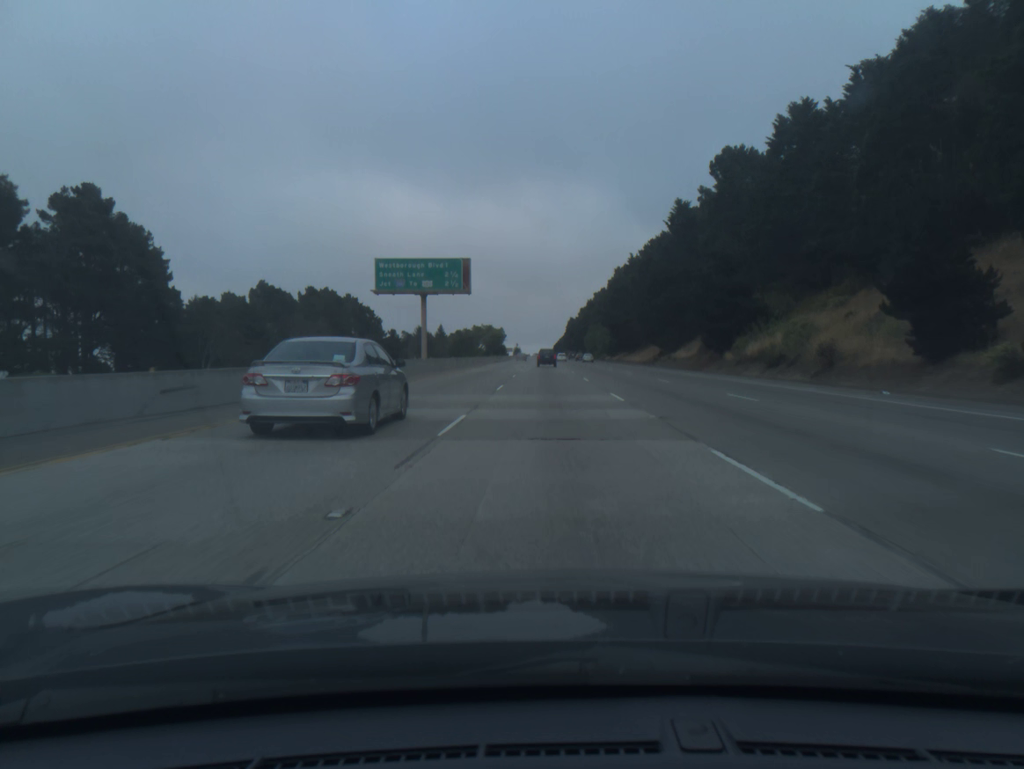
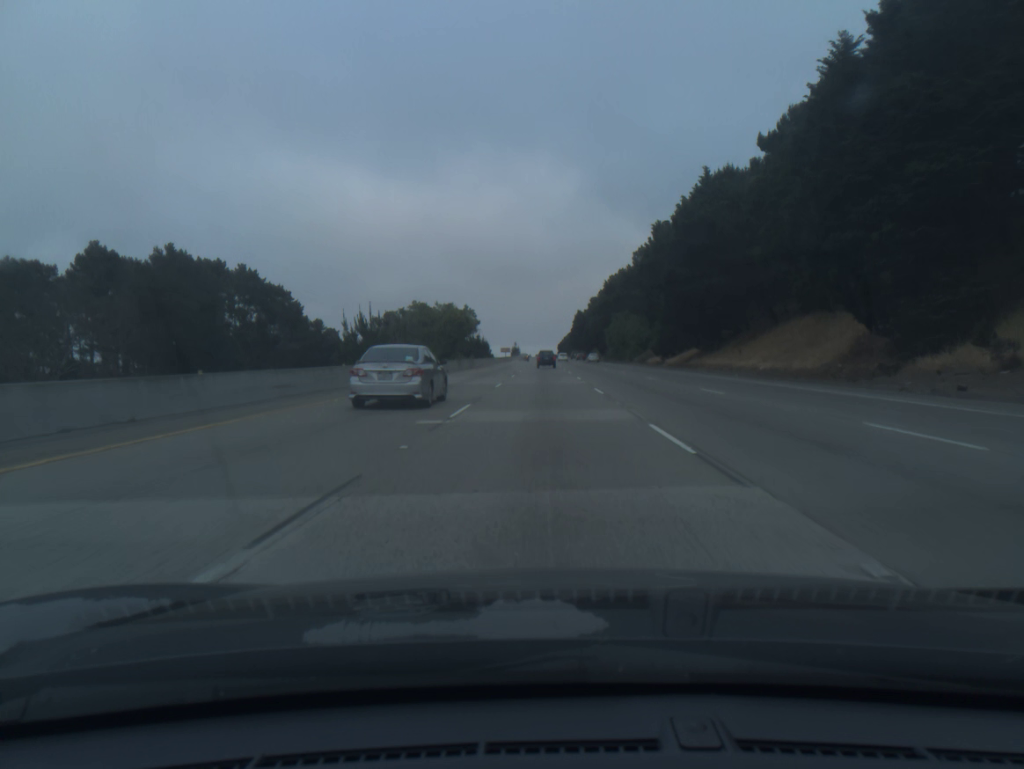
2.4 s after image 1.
(+0.1, +69.8) m; 0°
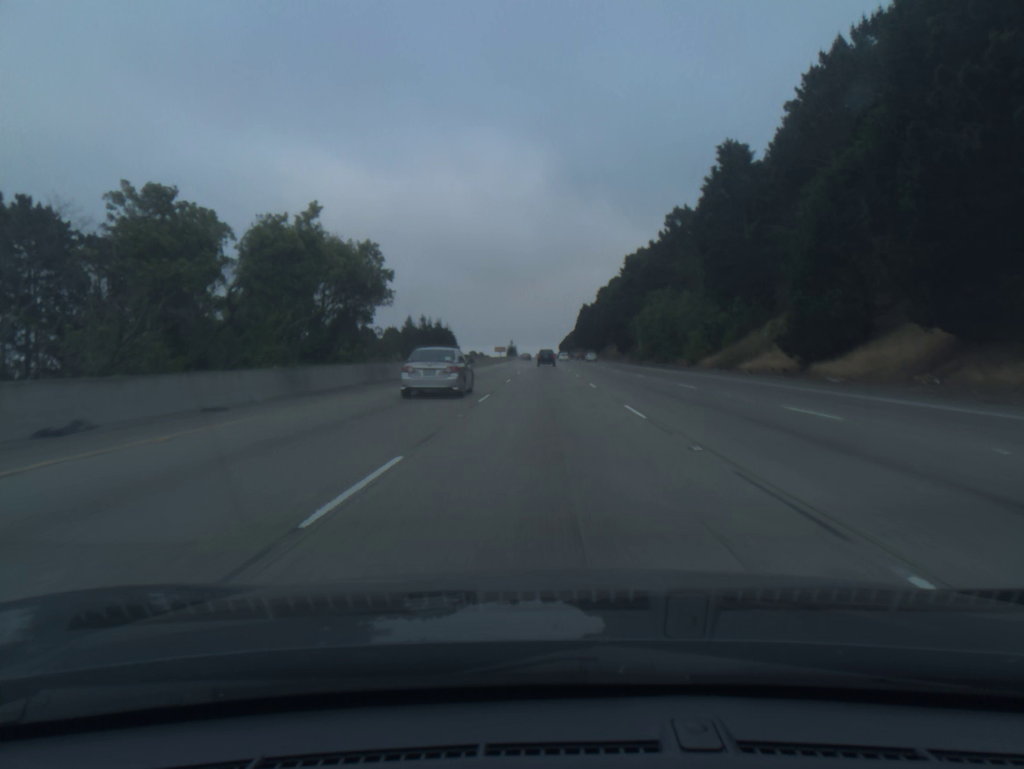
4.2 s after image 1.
(-0.1, +53.3) m; 0°
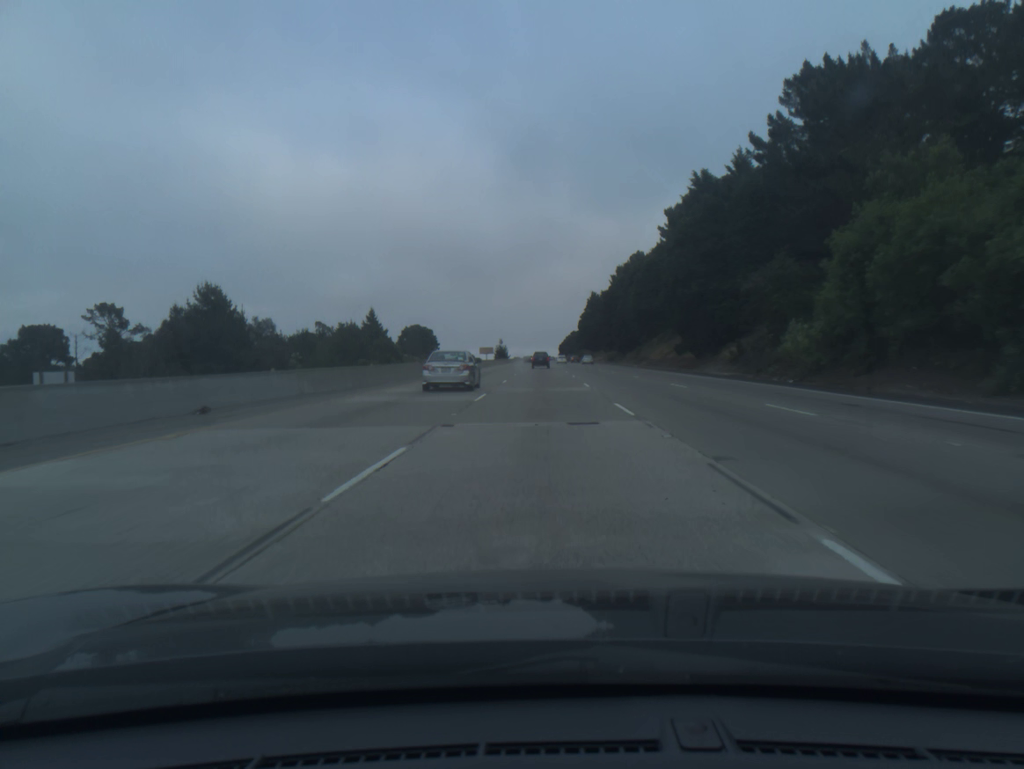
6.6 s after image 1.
(+0.2, +72.2) m; 0°
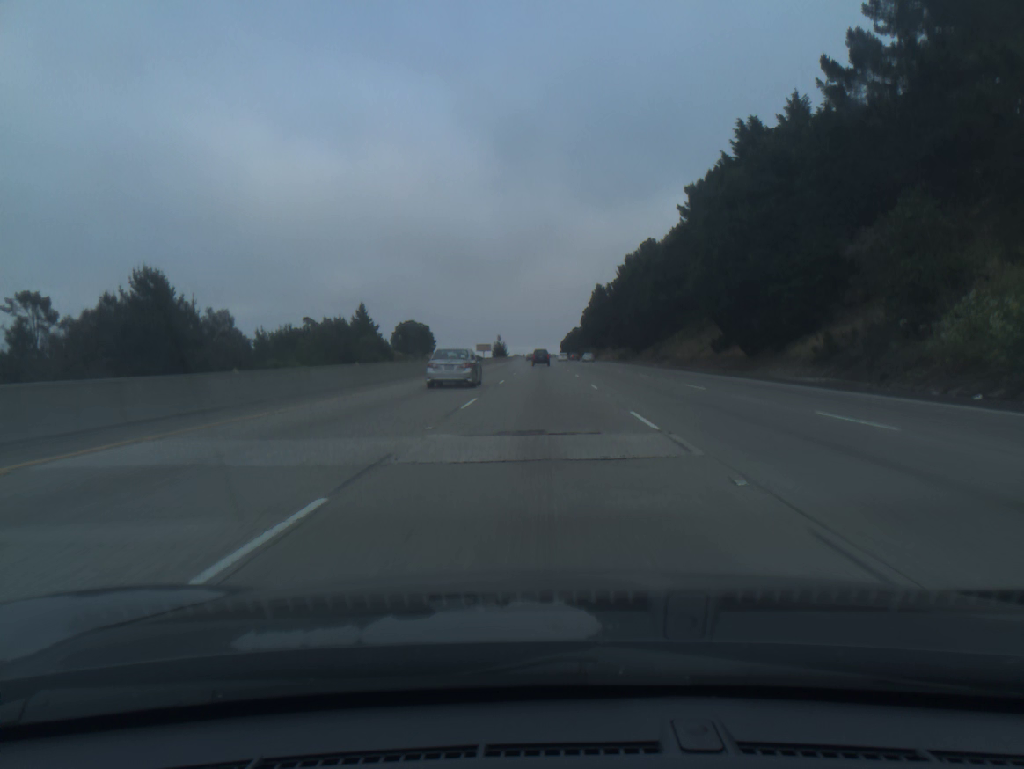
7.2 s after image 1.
(0.0, +18.2) m; 0°
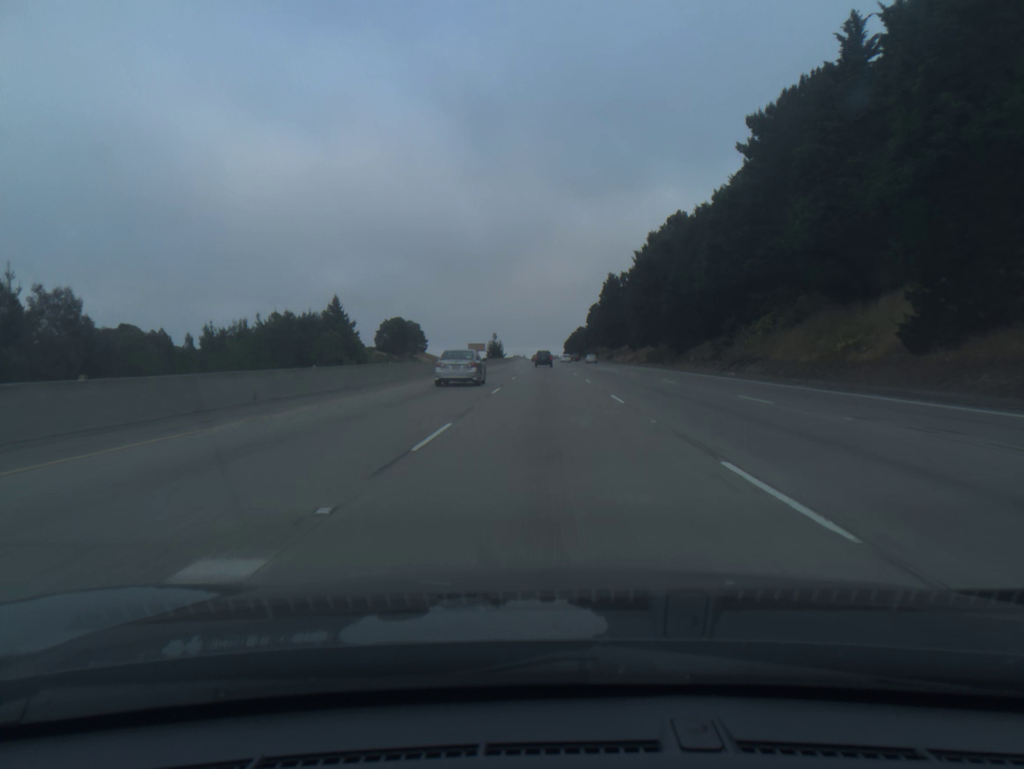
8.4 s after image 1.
(-0.1, +36.7) m; 0°
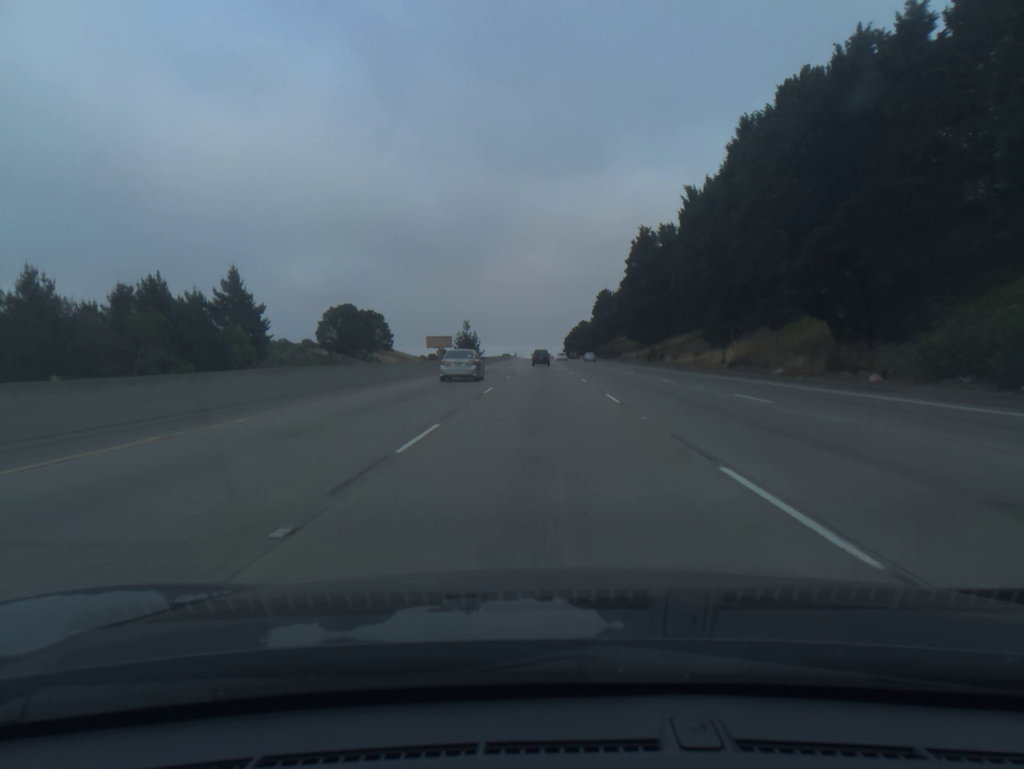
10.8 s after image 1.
(+0.2, +73.7) m; 0°
